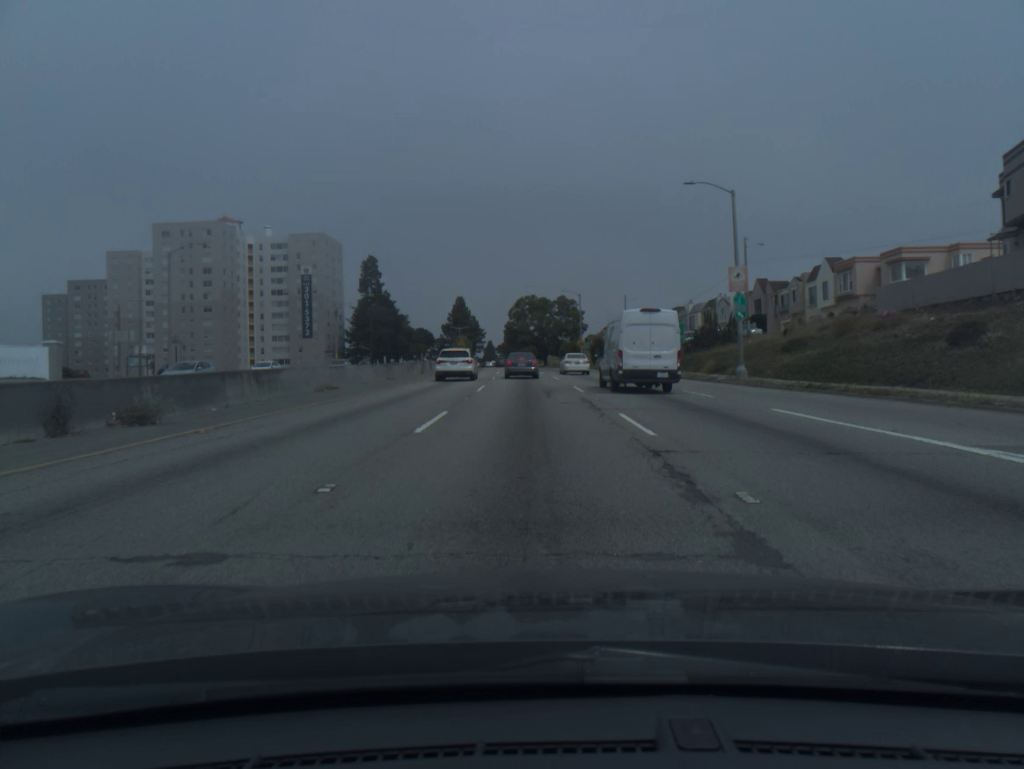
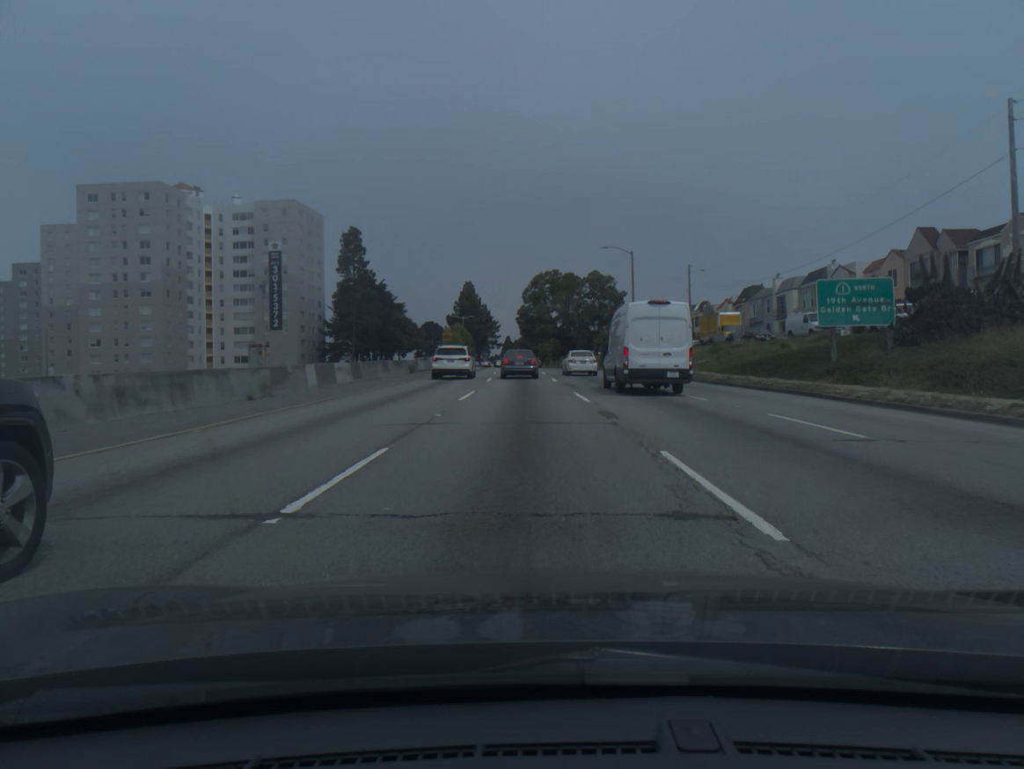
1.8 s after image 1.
(-0.5, +36.2) m; -2°
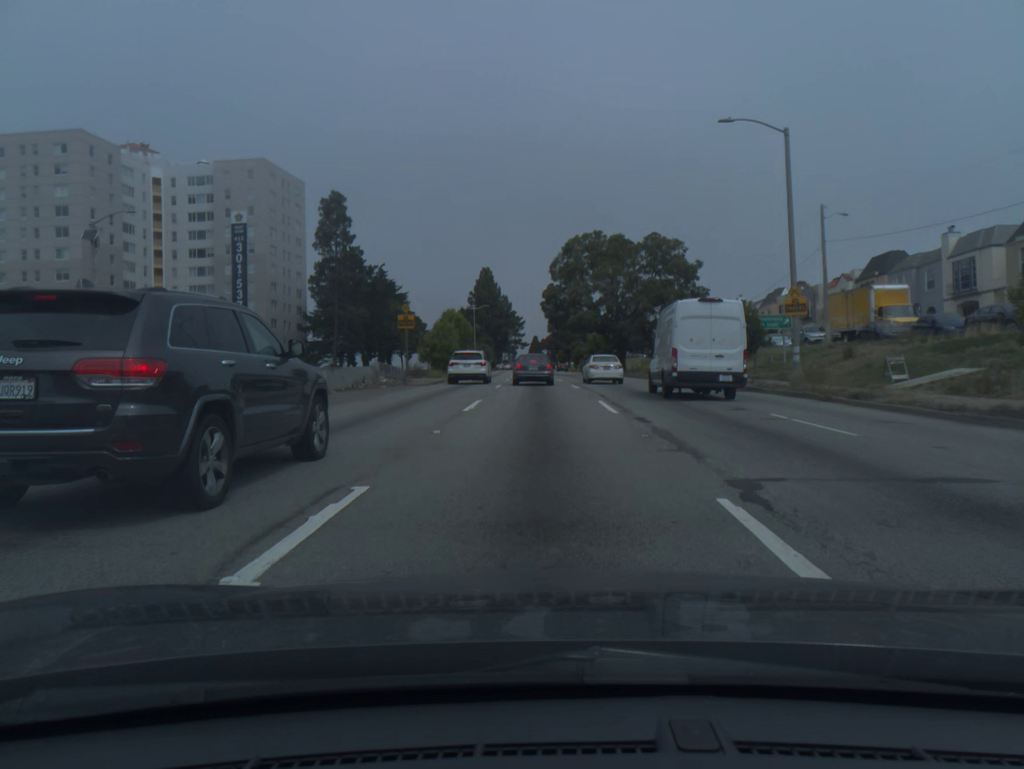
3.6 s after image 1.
(-0.7, +32.8) m; -2°
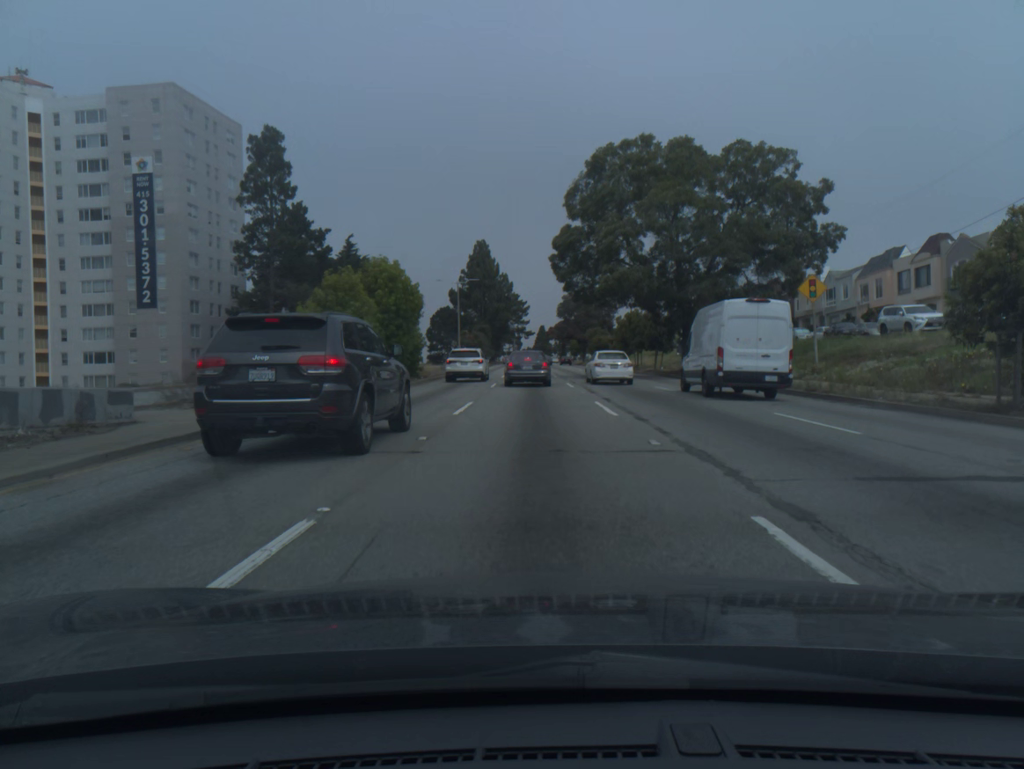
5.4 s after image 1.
(-0.1, +30.2) m; -1°
